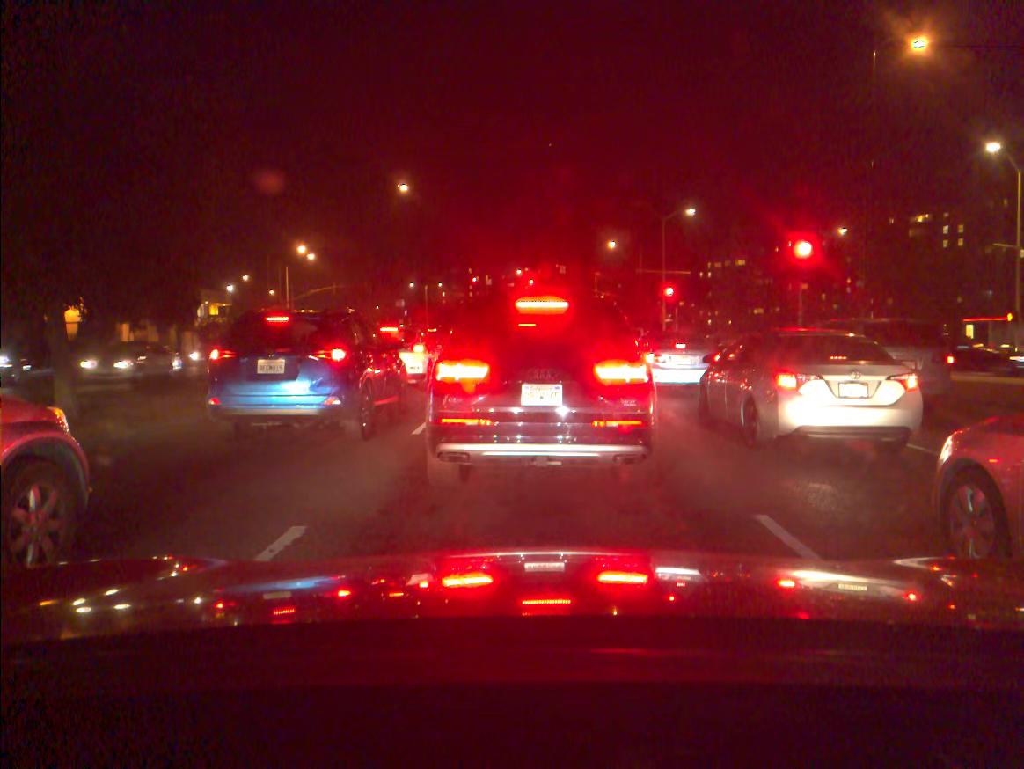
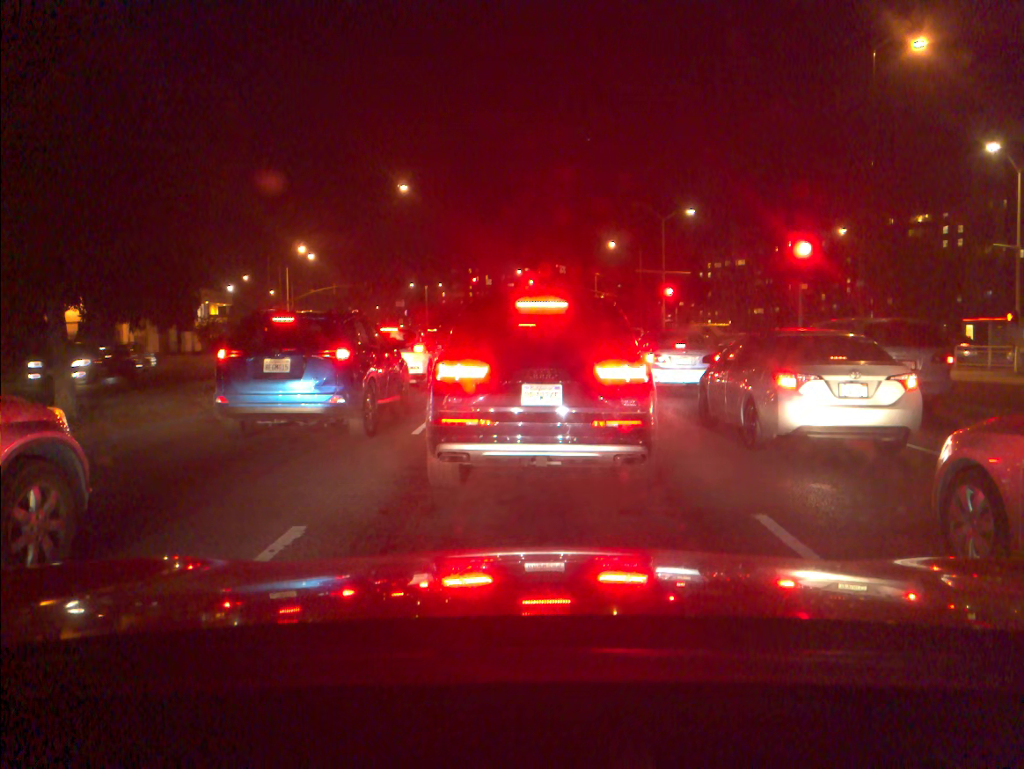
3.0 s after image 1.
(0.0, 0.0) m; 0°
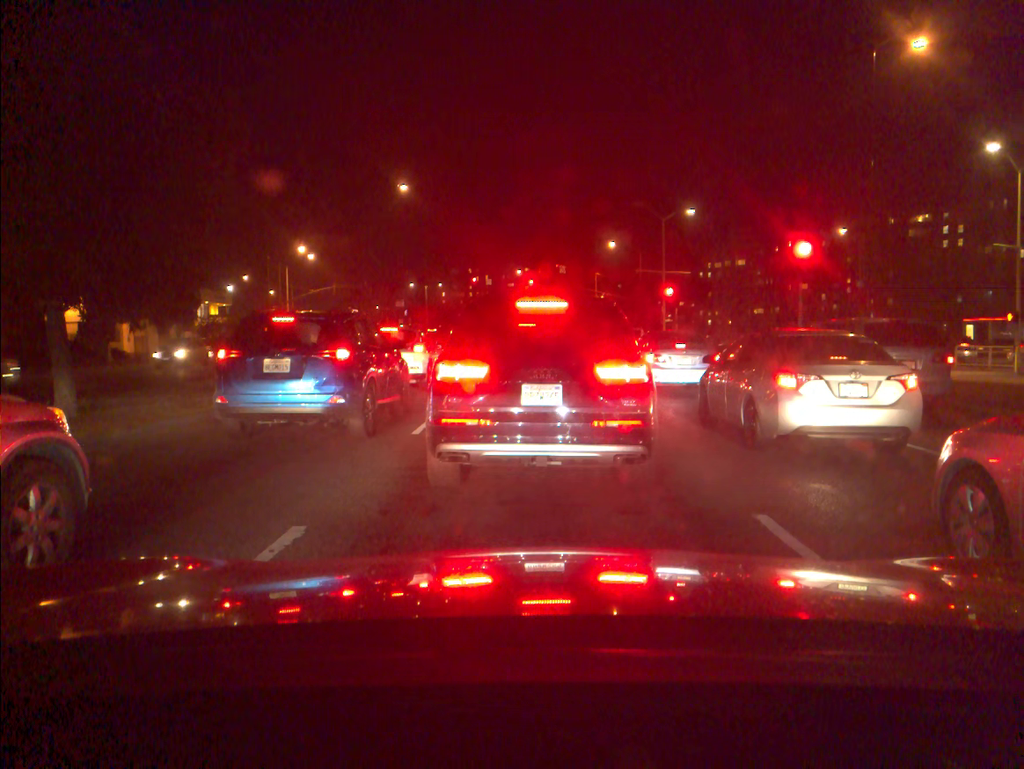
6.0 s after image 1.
(0.0, 0.0) m; 0°
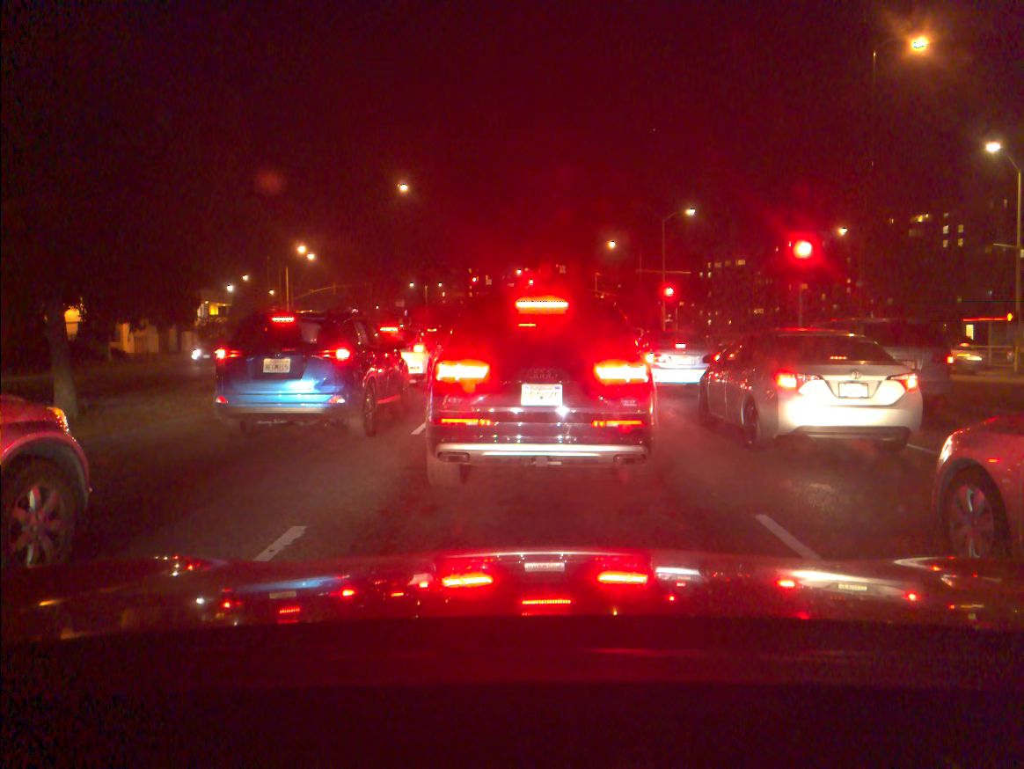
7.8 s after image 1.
(0.0, 0.0) m; 0°
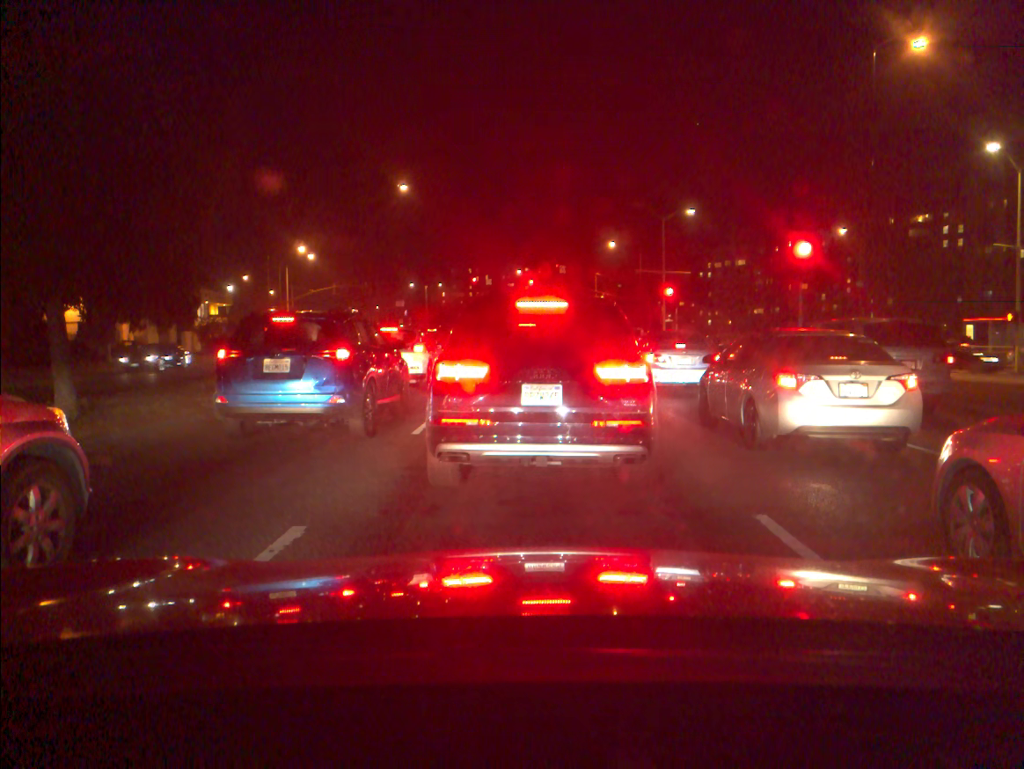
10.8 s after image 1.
(0.0, 0.0) m; 0°
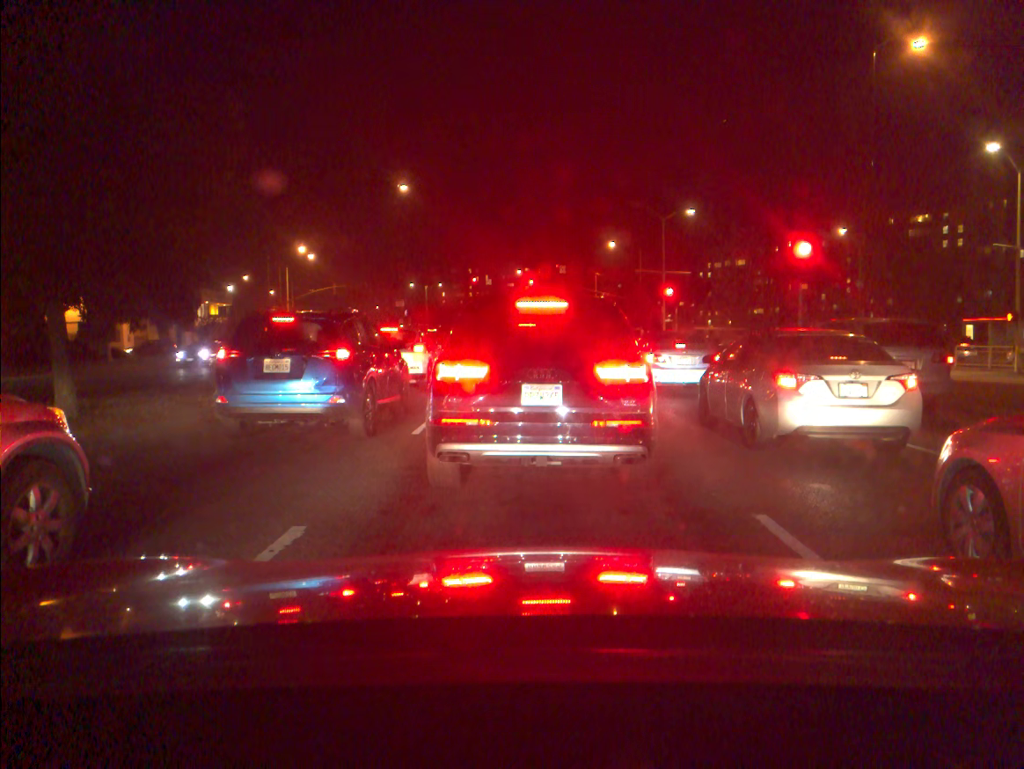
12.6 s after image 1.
(0.0, 0.0) m; 0°
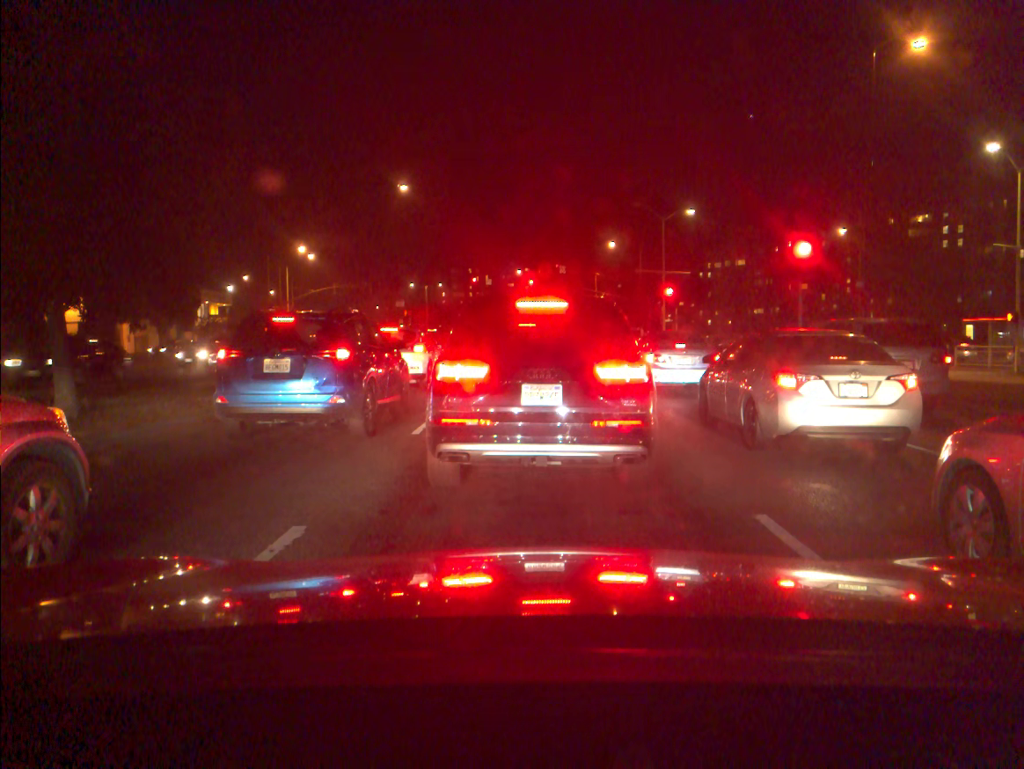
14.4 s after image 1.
(0.0, 0.0) m; 0°
